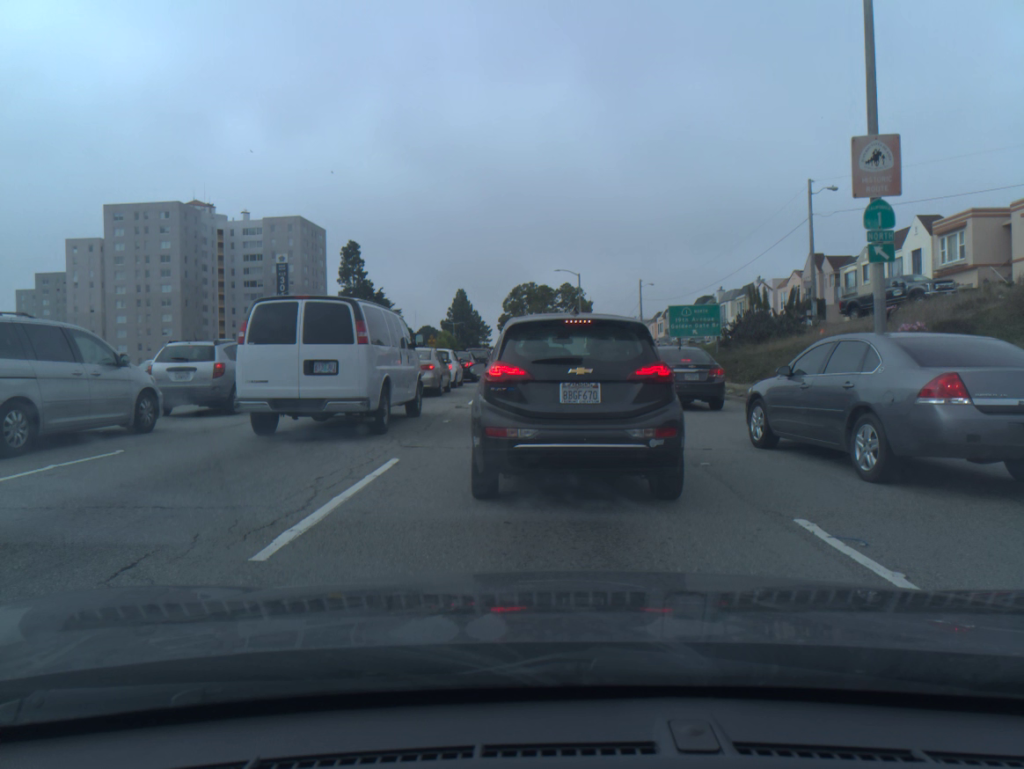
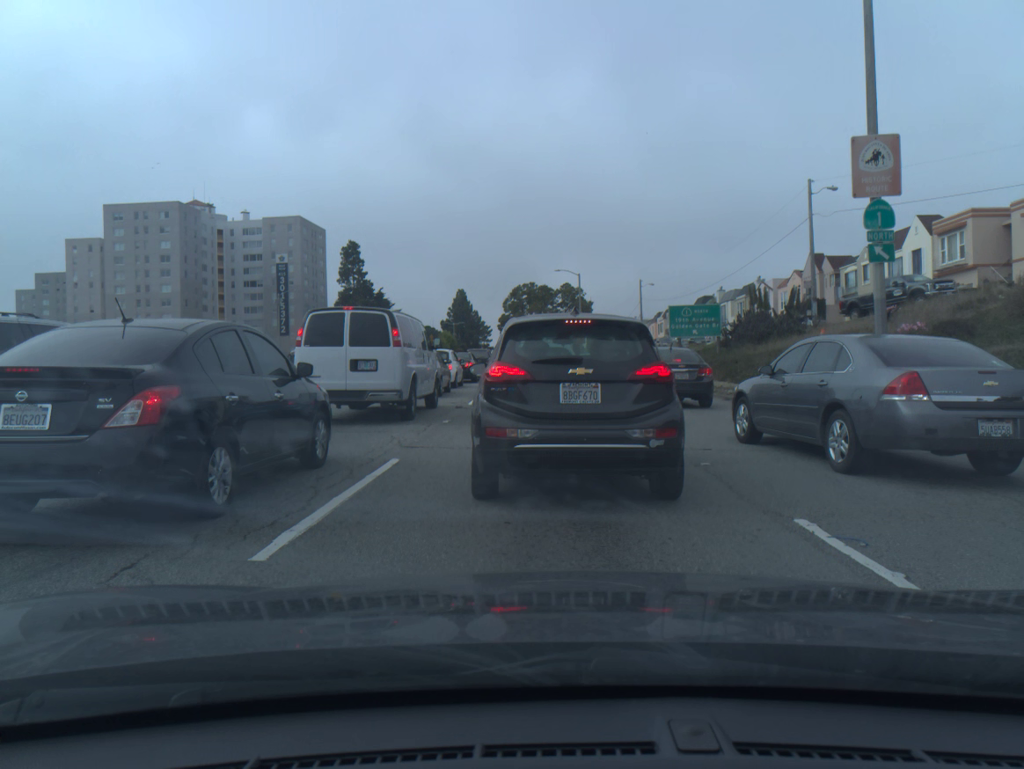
(0.0, +0.1) m; 0°
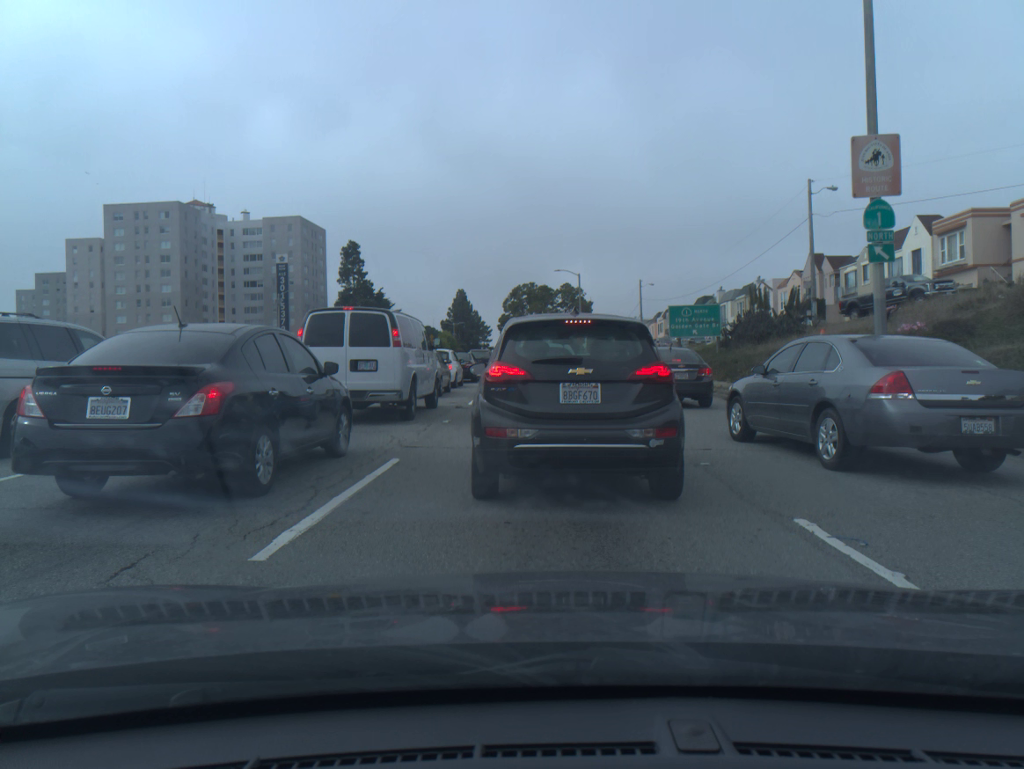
(0.0, +0.1) m; 0°
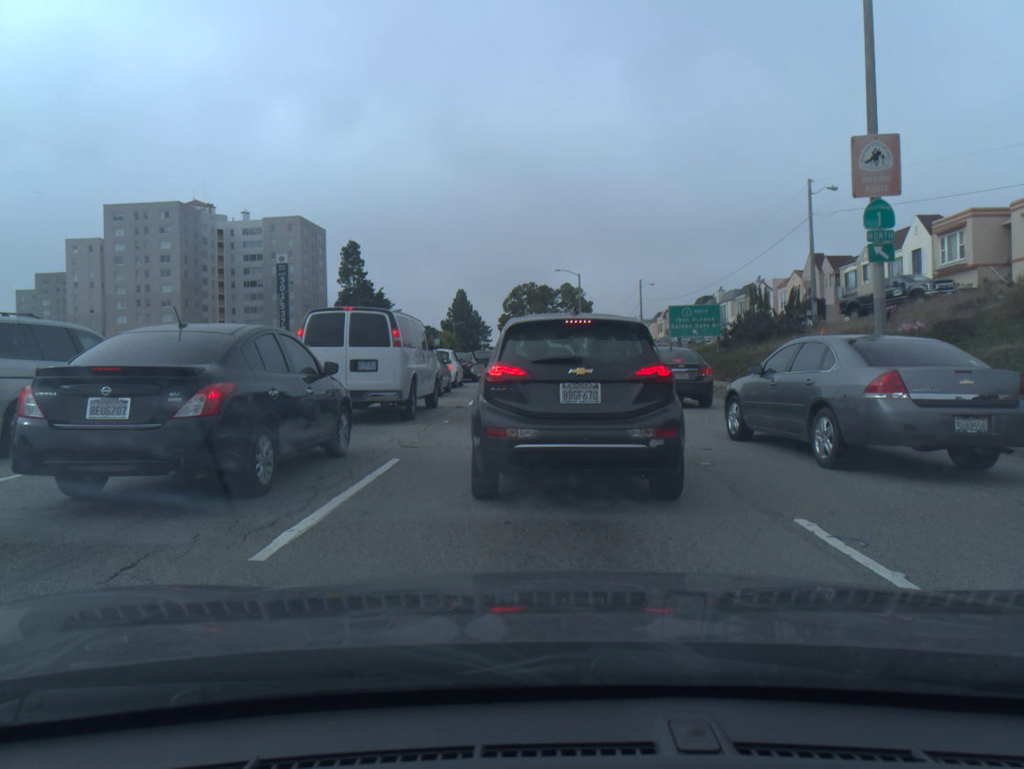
(0.0, 0.0) m; 0°
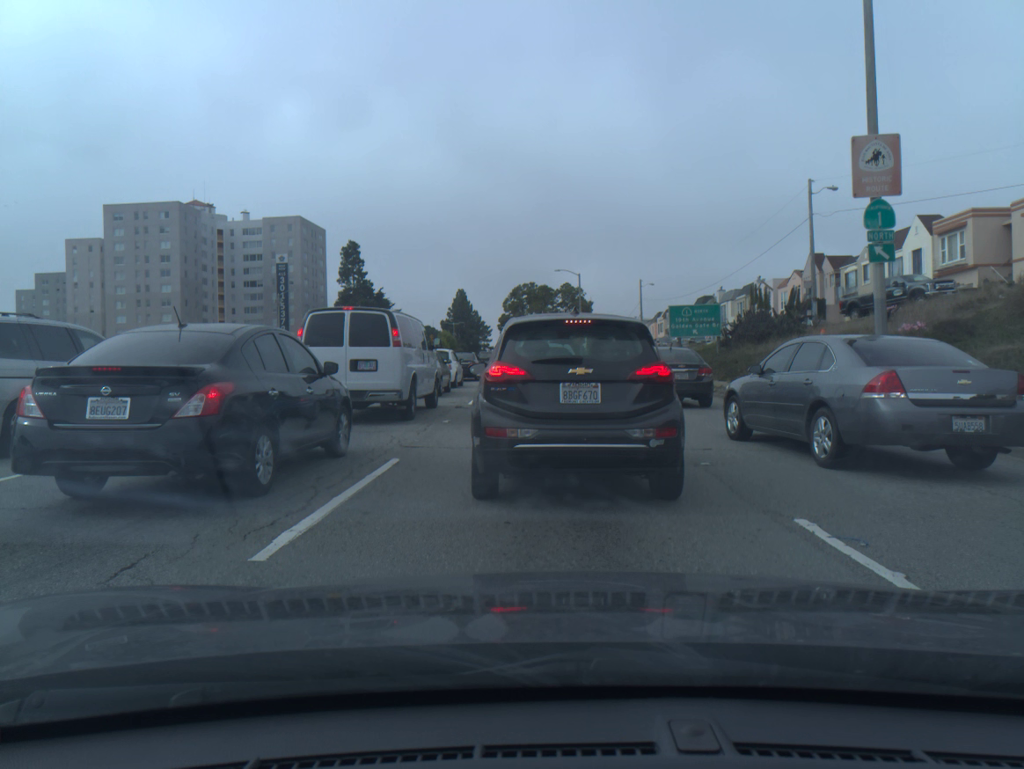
(0.0, 0.0) m; 0°
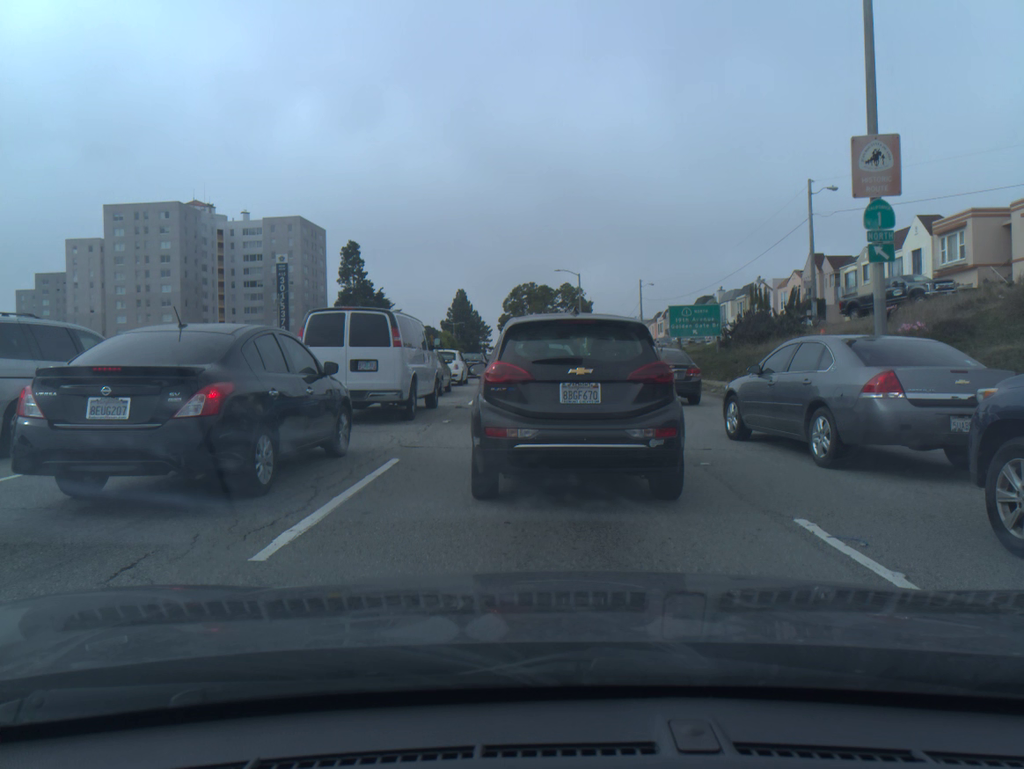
(0.0, 0.0) m; 0°
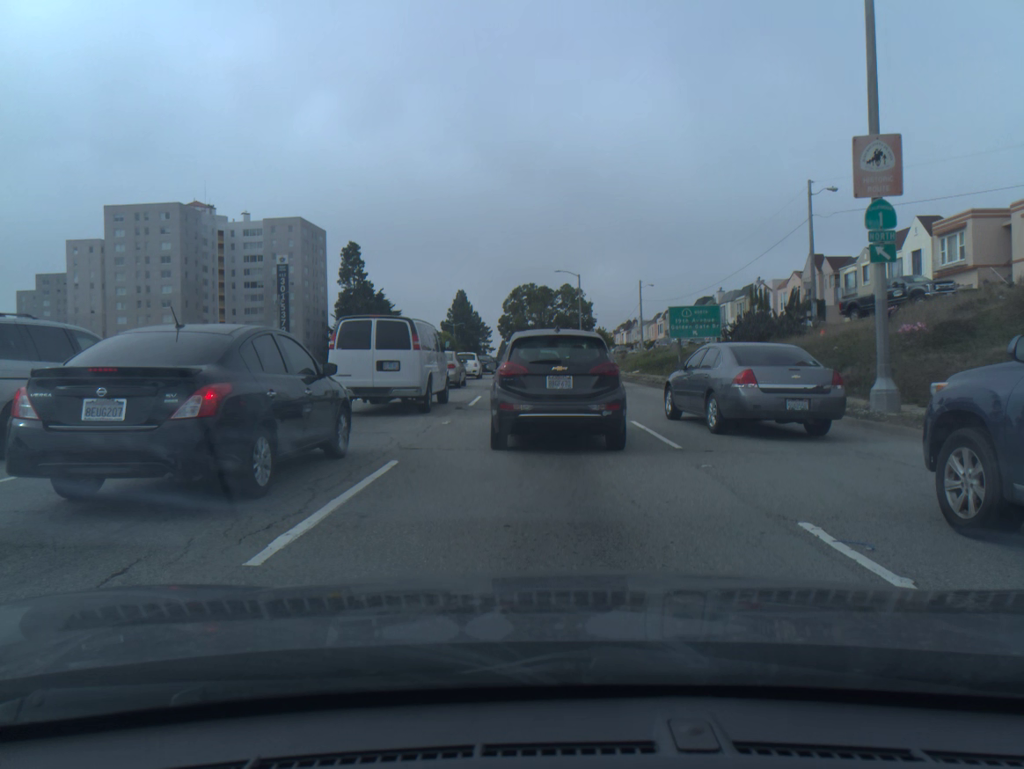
(0.0, +0.1) m; 0°
